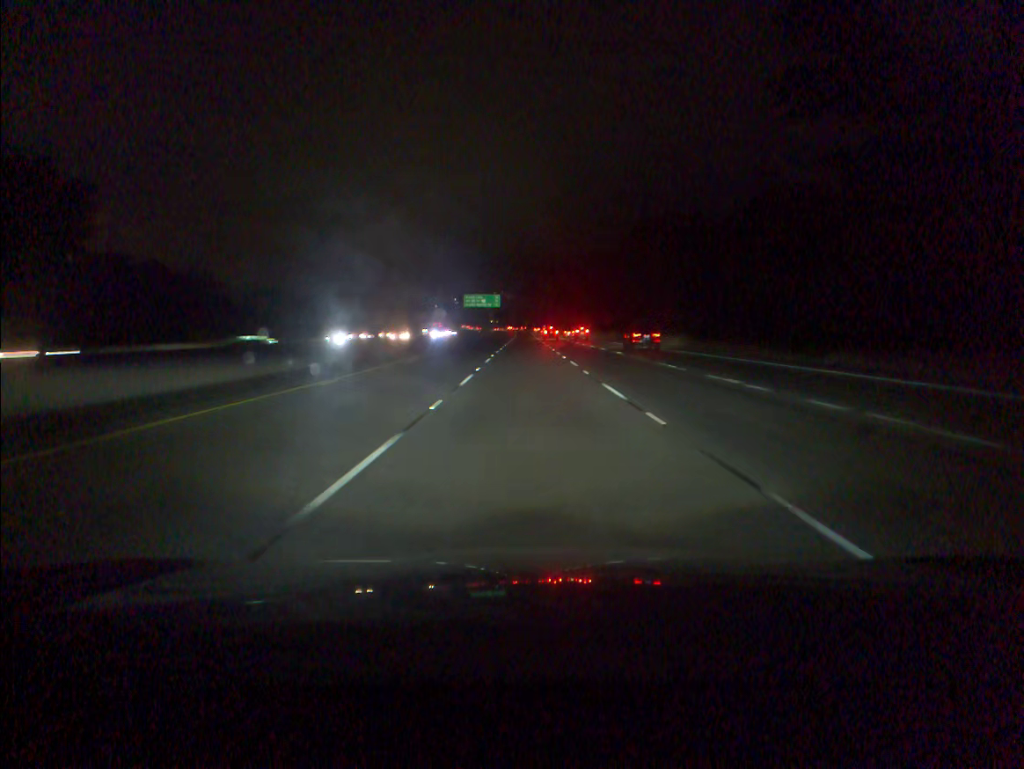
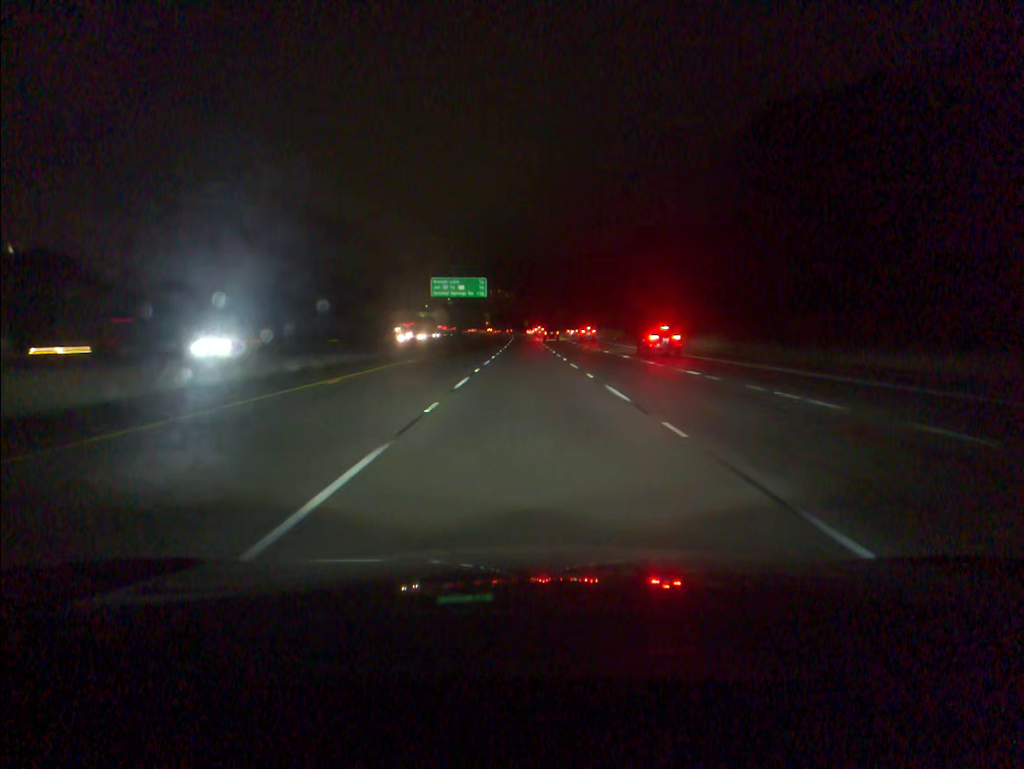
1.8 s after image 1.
(0.0, +57.9) m; 0°
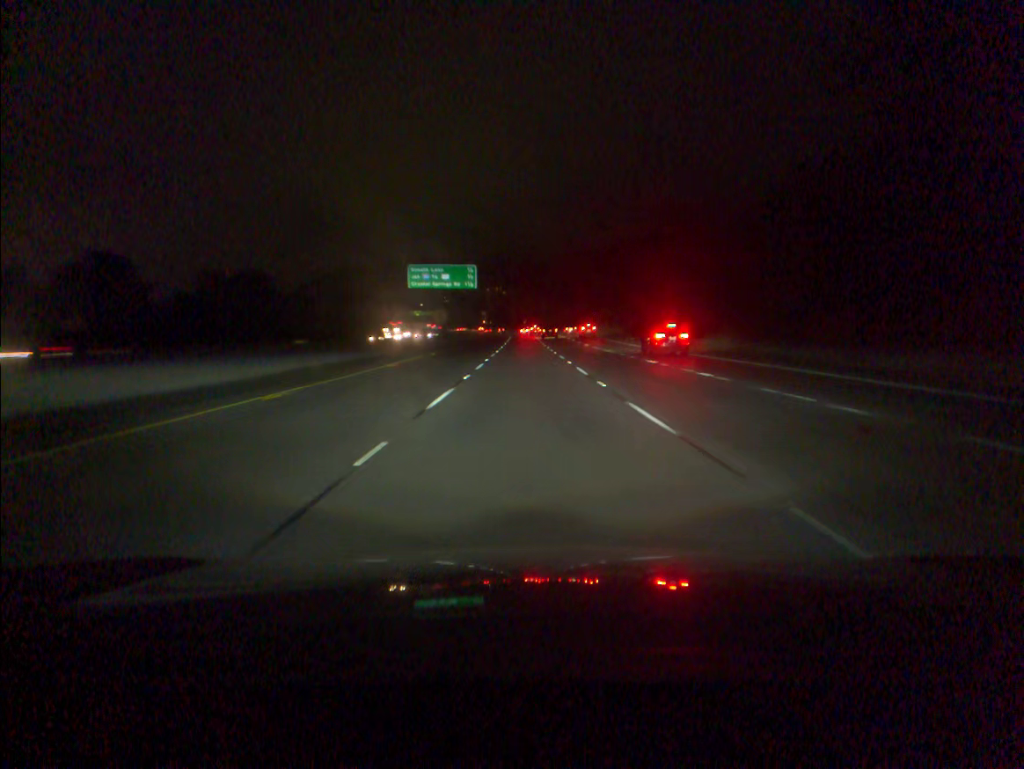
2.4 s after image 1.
(0.0, +19.3) m; 0°
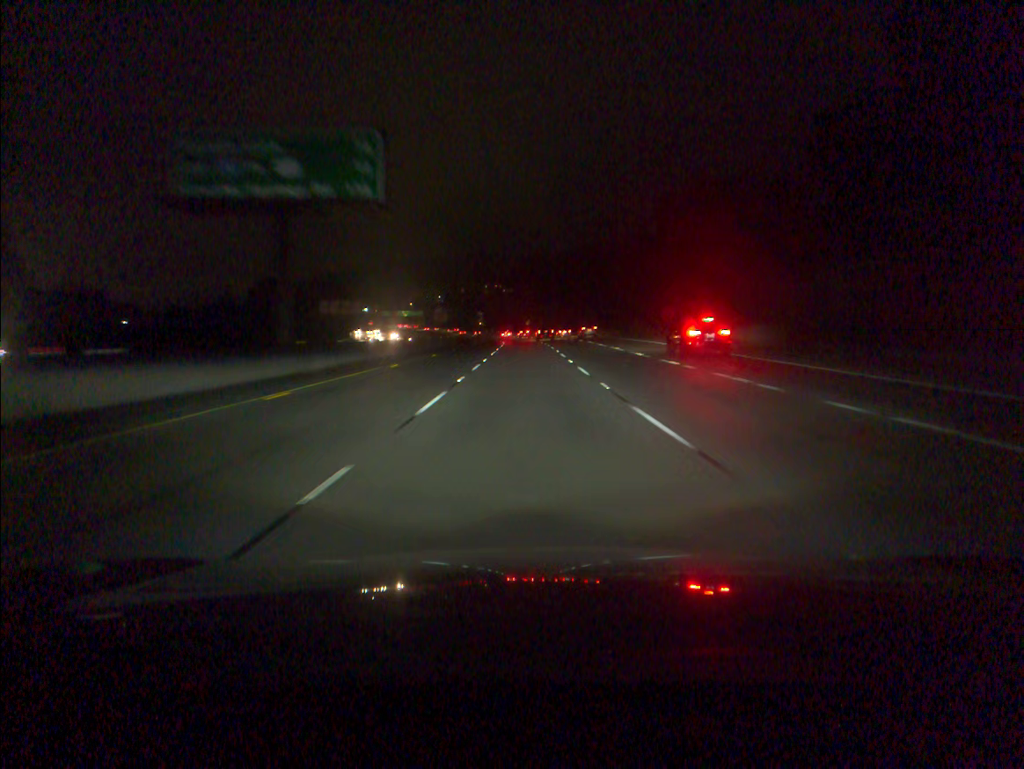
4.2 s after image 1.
(-0.1, +58.1) m; 0°
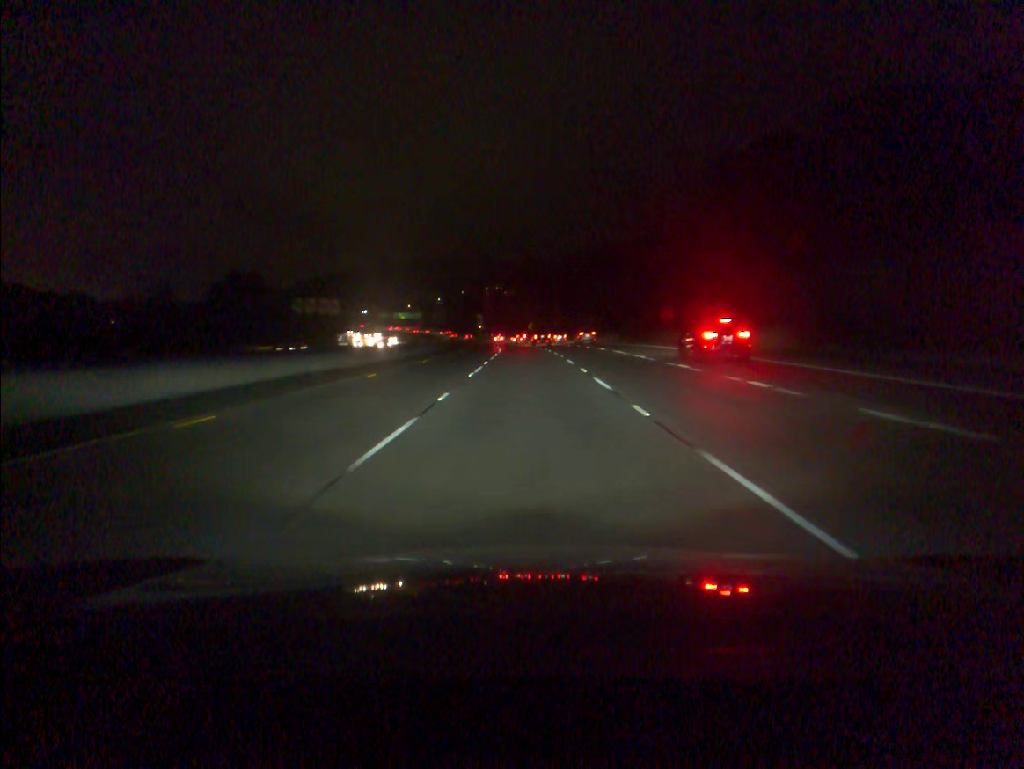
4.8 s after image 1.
(0.0, +19.4) m; 0°
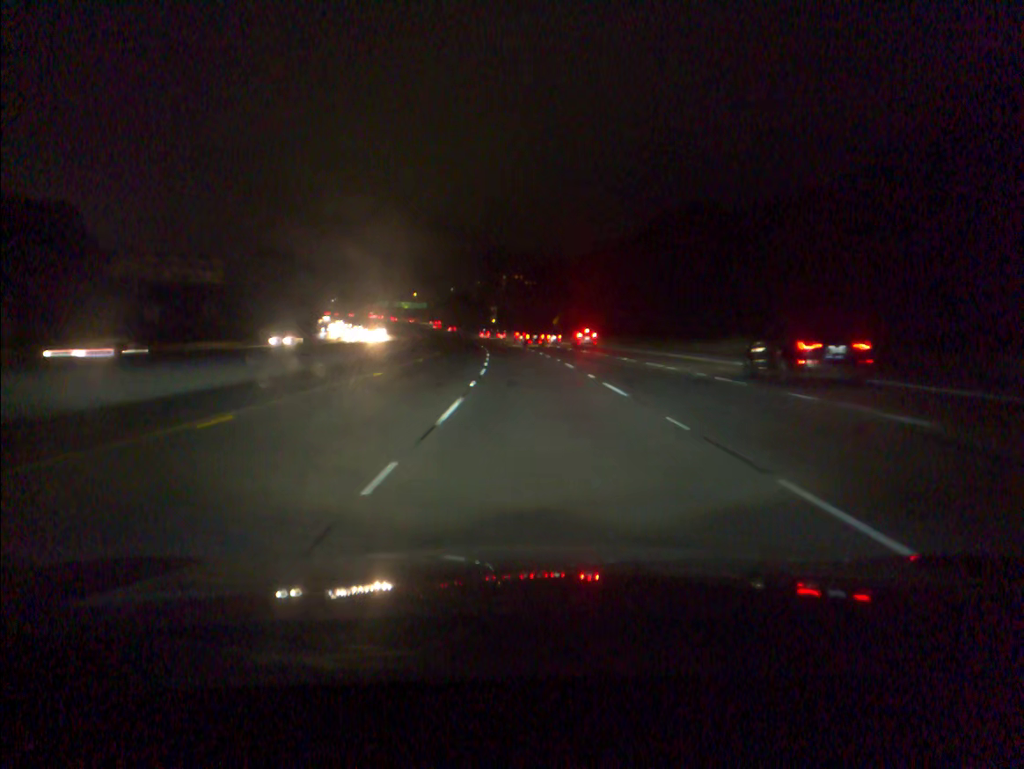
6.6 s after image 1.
(-0.4, +58.4) m; -1°
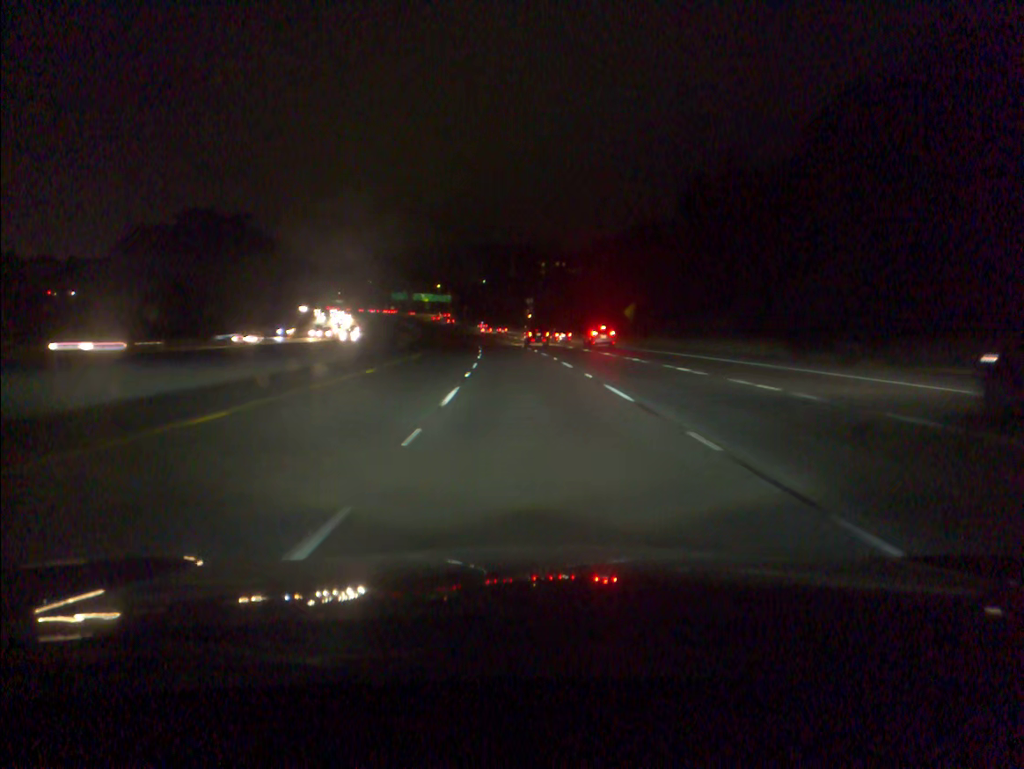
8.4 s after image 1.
(-1.3, +58.5) m; -3°
